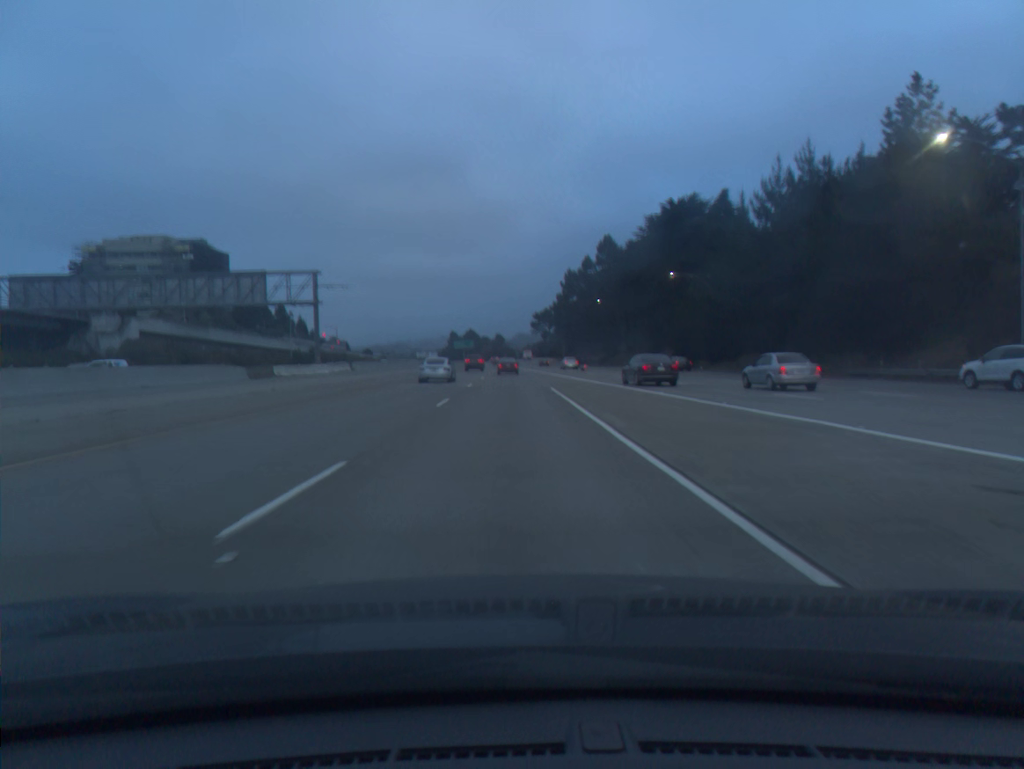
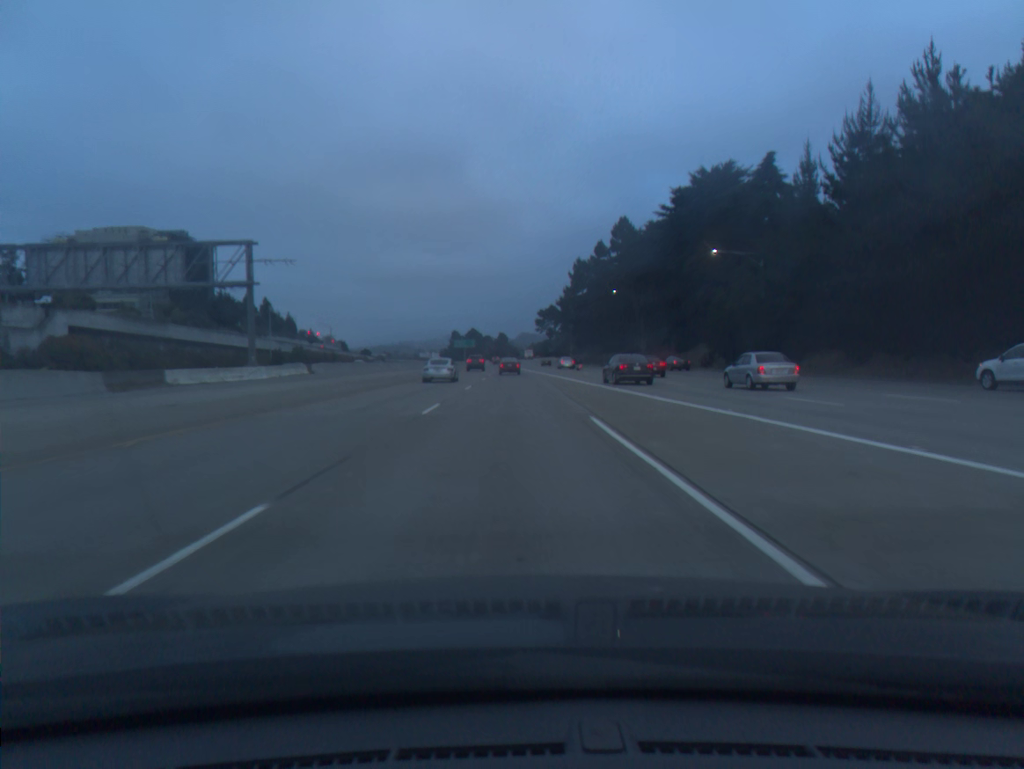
(0.0, +17.5) m; 0°
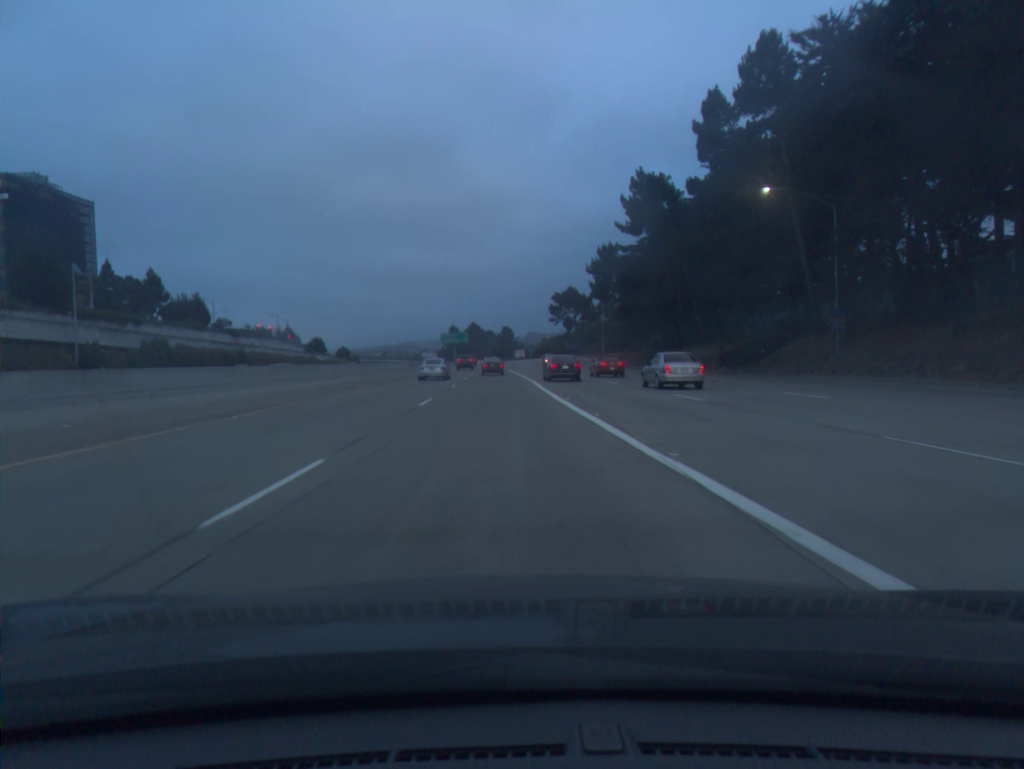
(-0.2, +70.1) m; 0°
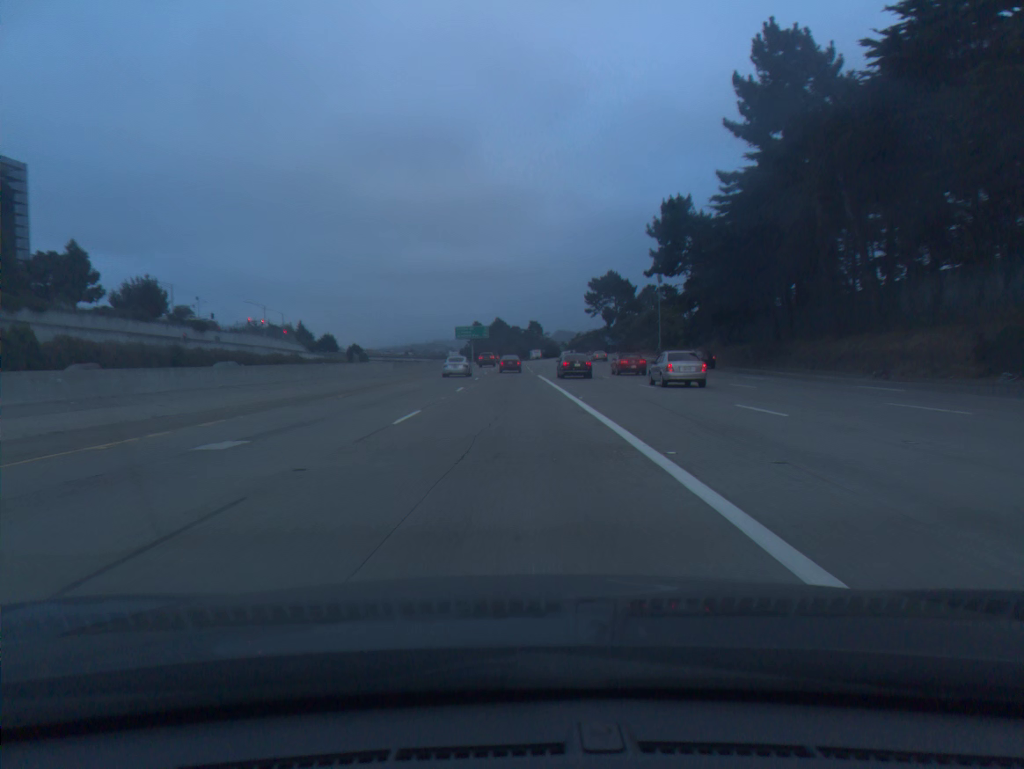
(-0.6, +35.1) m; -2°
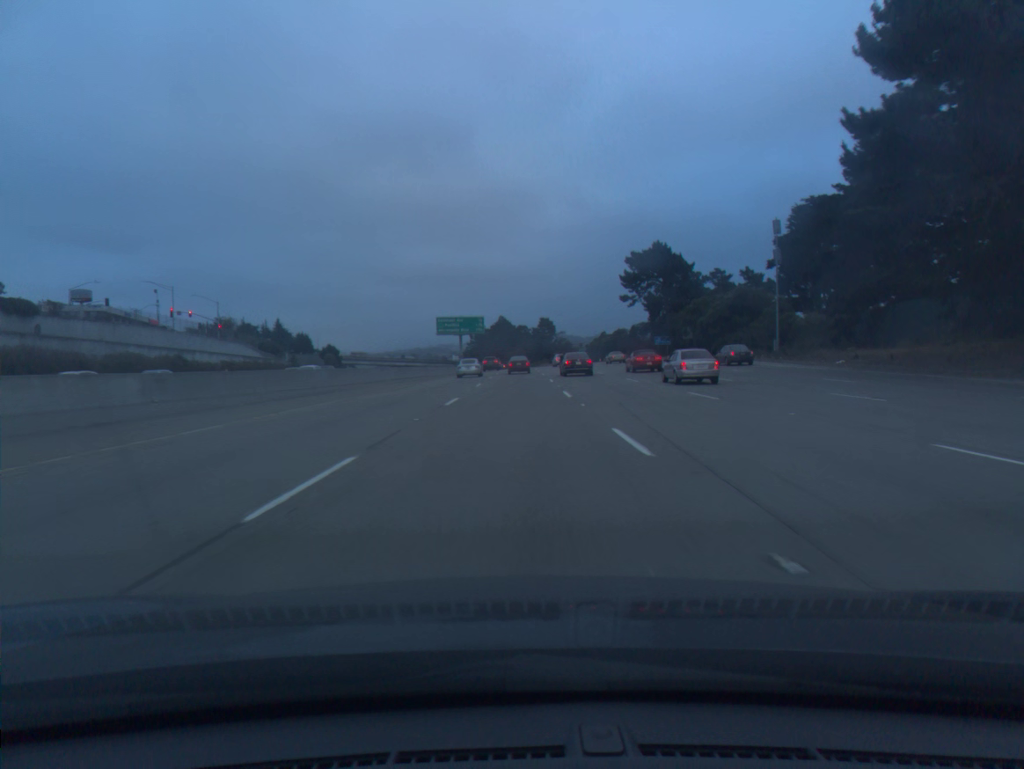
(-0.6, +52.6) m; -1°
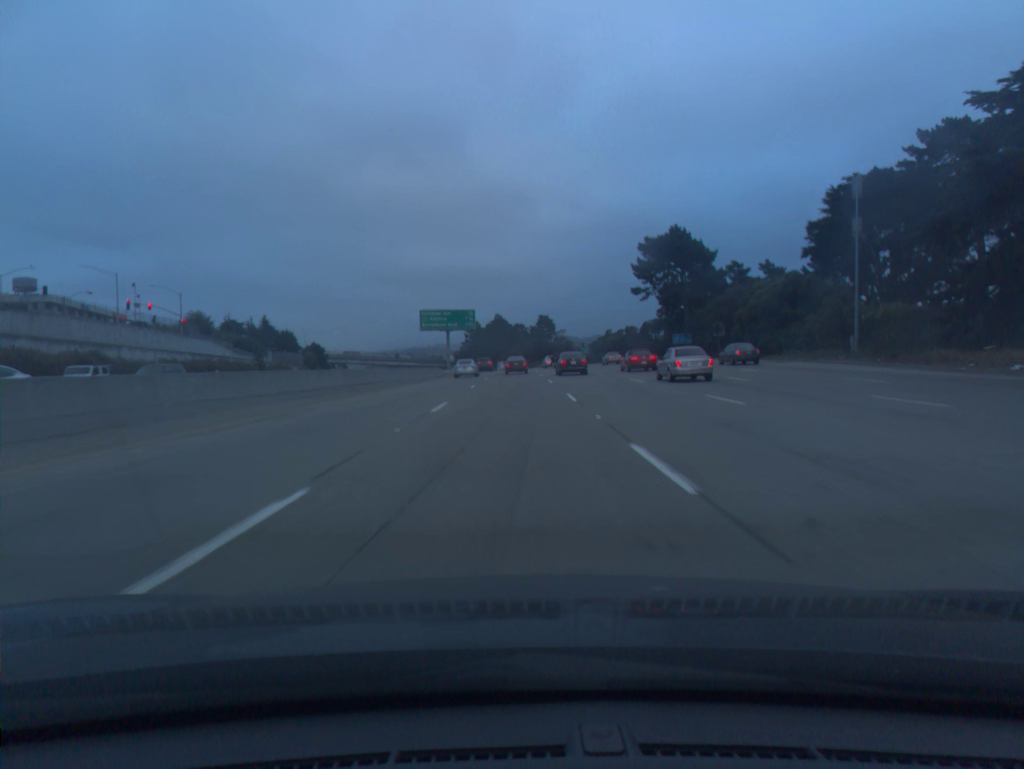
(0.0, +17.5) m; 0°
